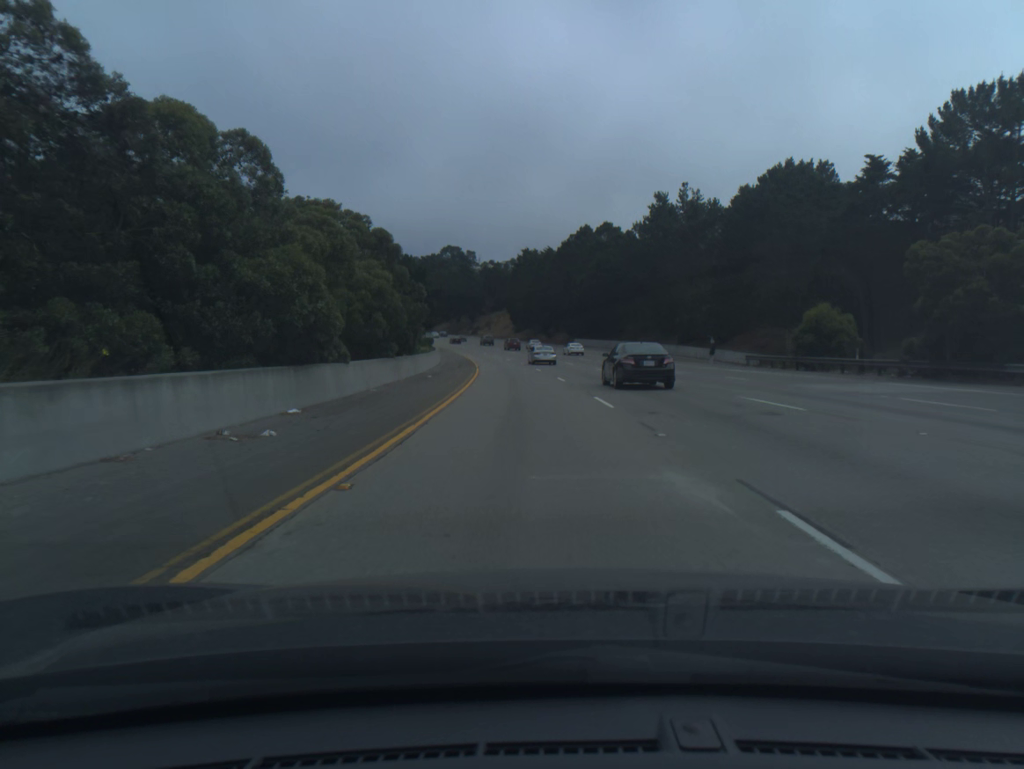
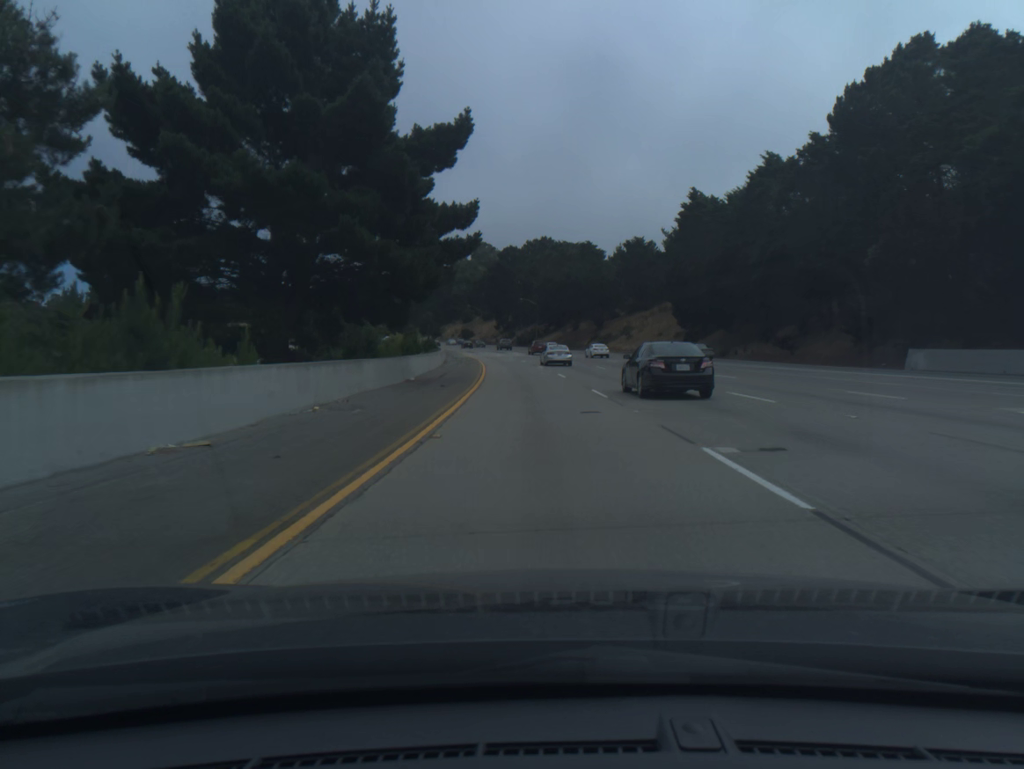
(-8.3, +97.5) m; -9°
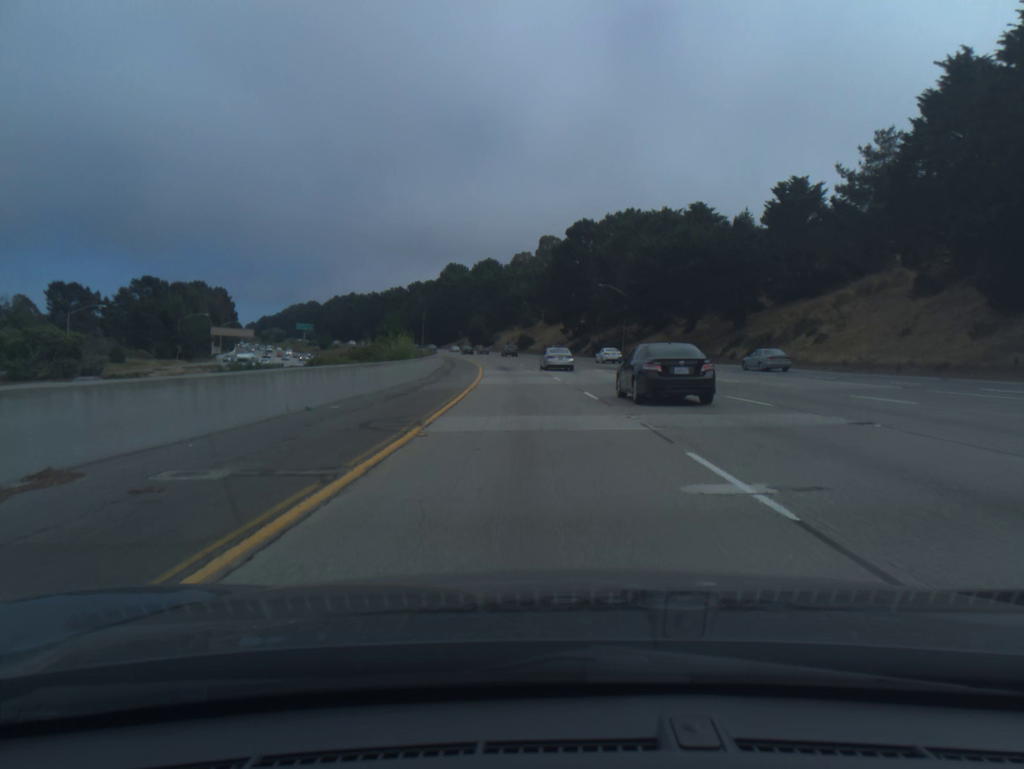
(-2.5, +58.4) m; -5°
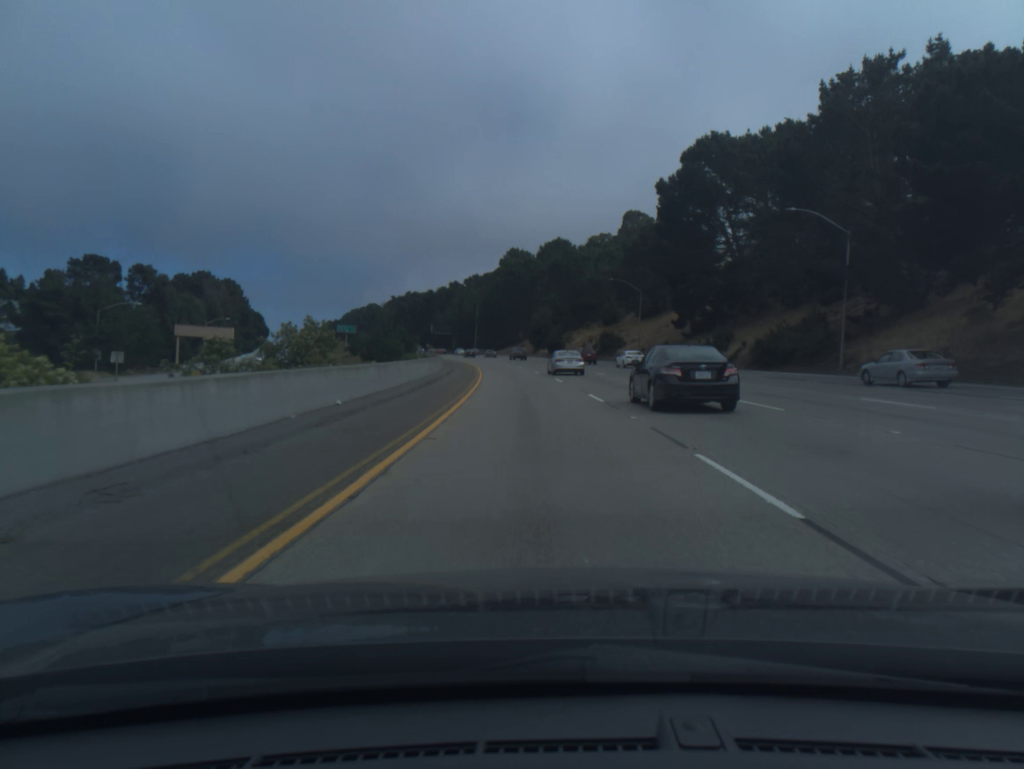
(-2.8, +58.1) m; -5°
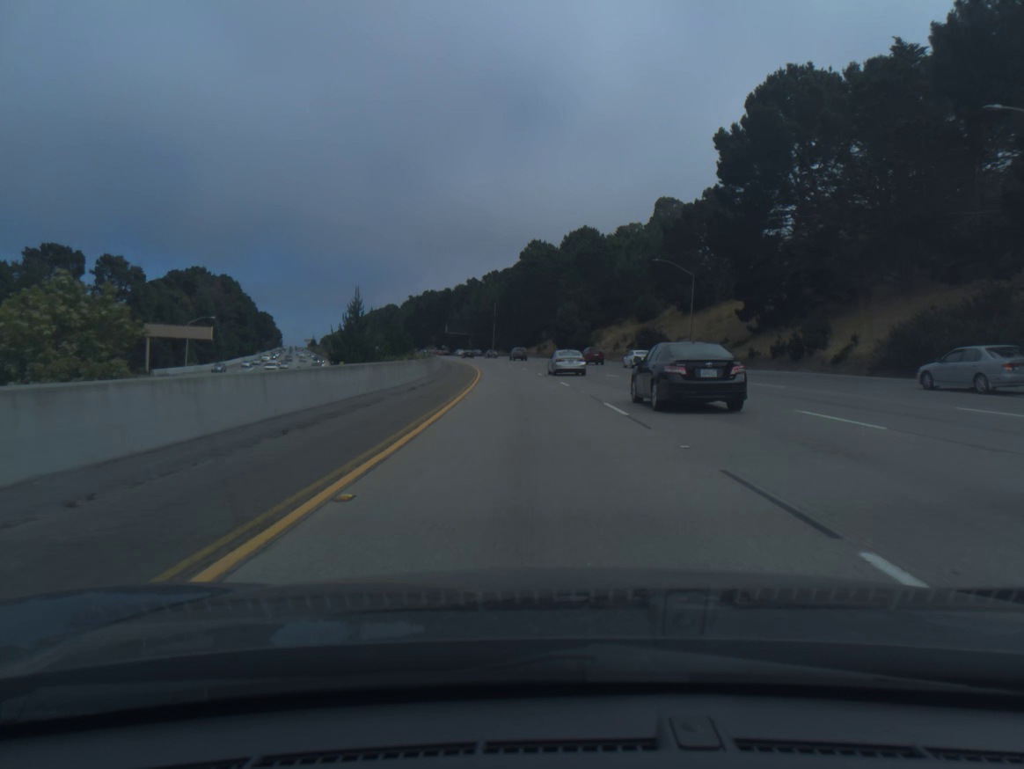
(-0.3, +19.4) m; -2°
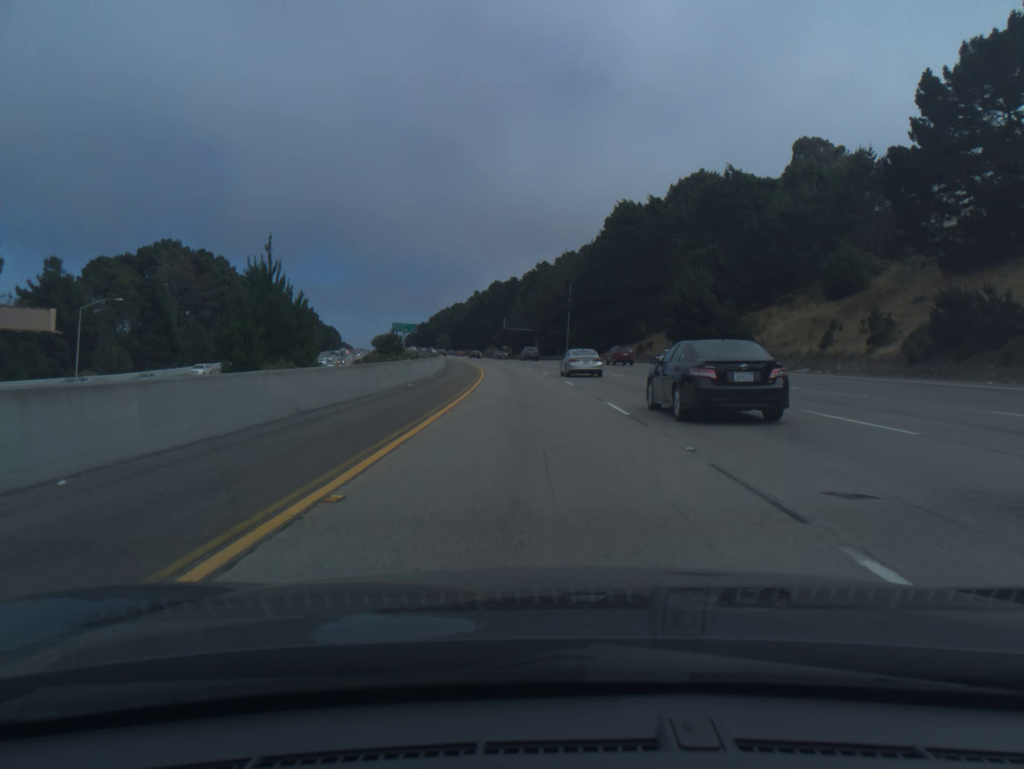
(-2.8, +58.6) m; -6°
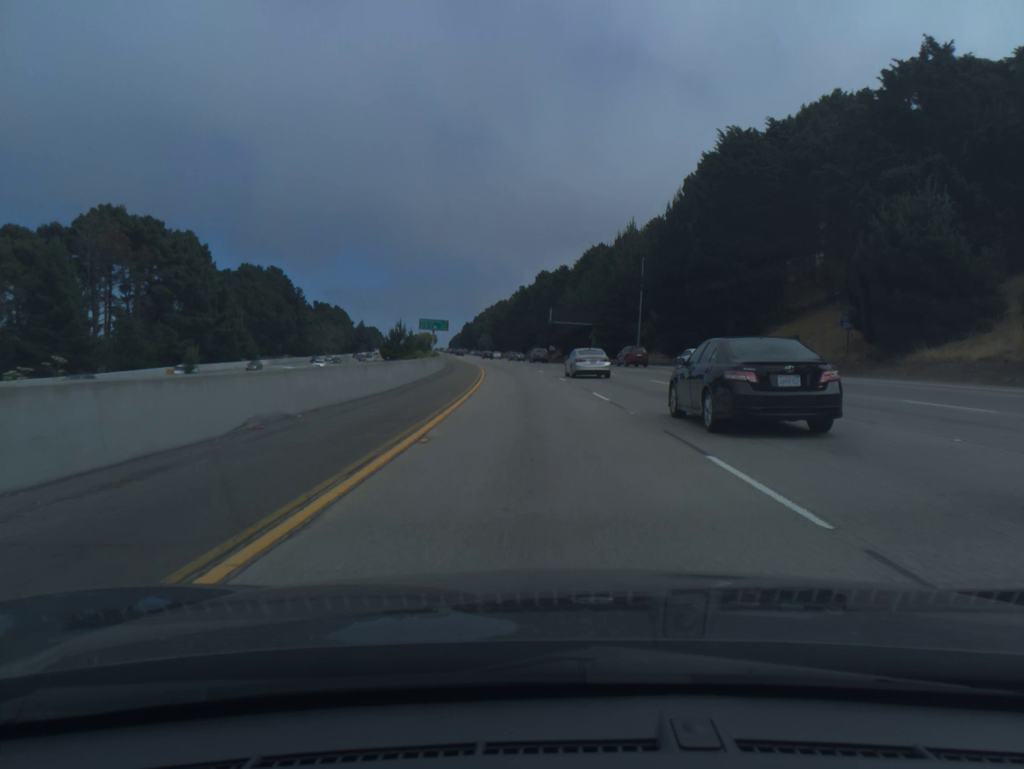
(-1.2, +39.2) m; -4°
